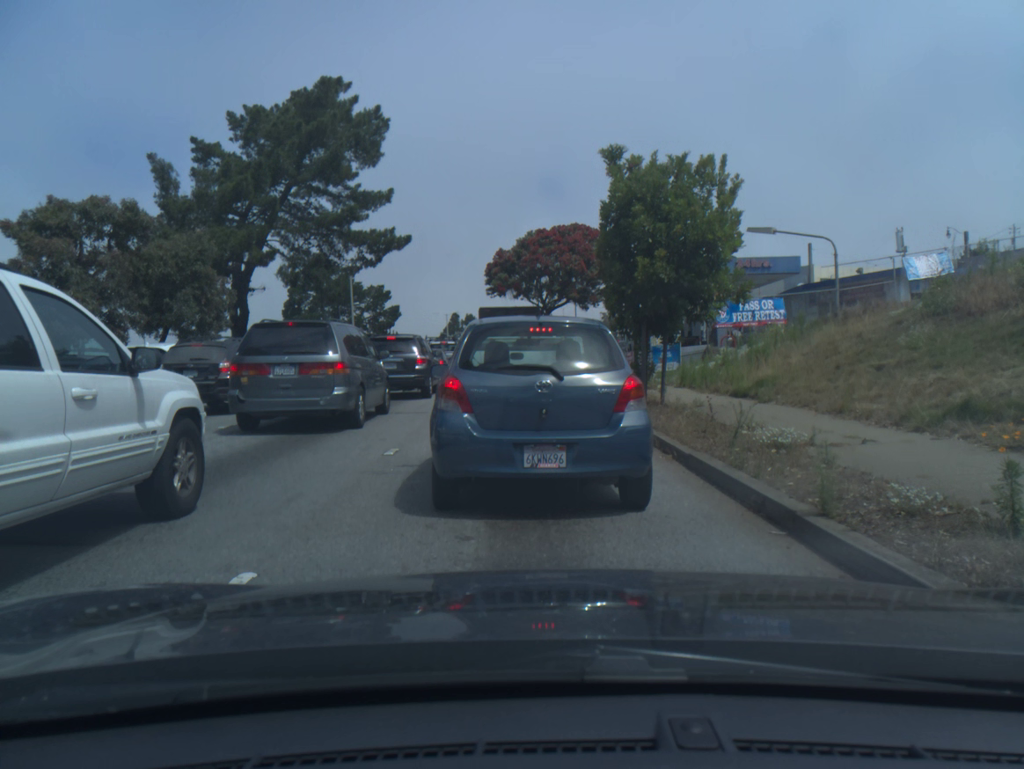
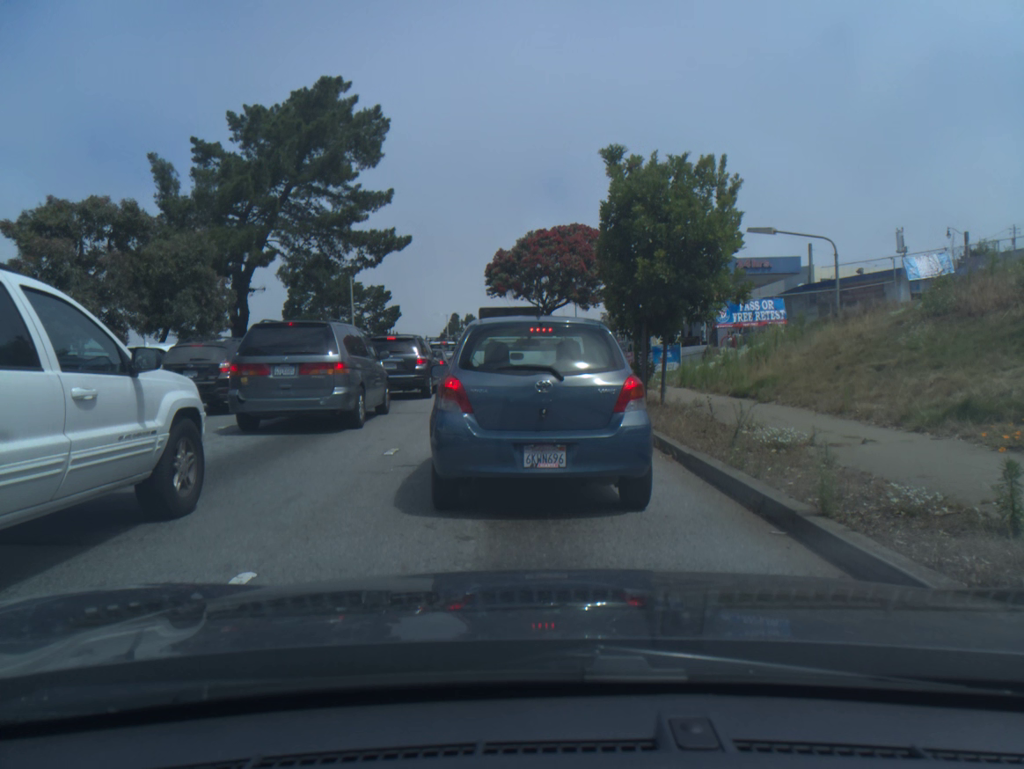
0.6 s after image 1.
(0.0, 0.0) m; 0°
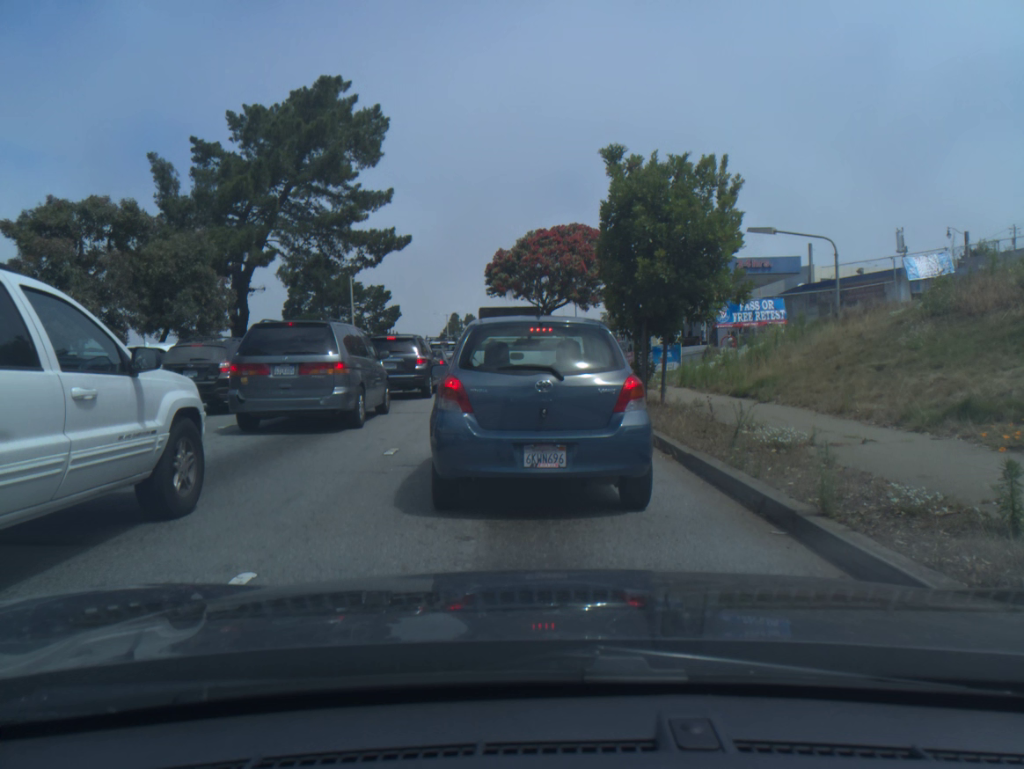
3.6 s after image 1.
(0.0, 0.0) m; 0°
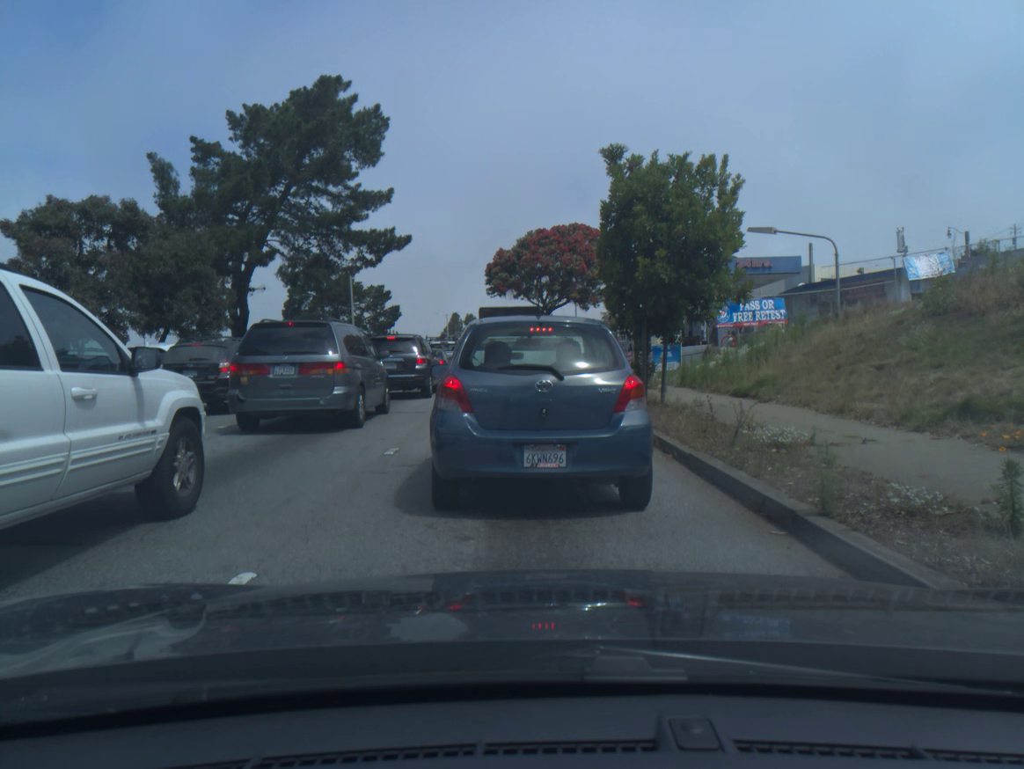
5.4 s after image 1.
(0.0, 0.0) m; 0°
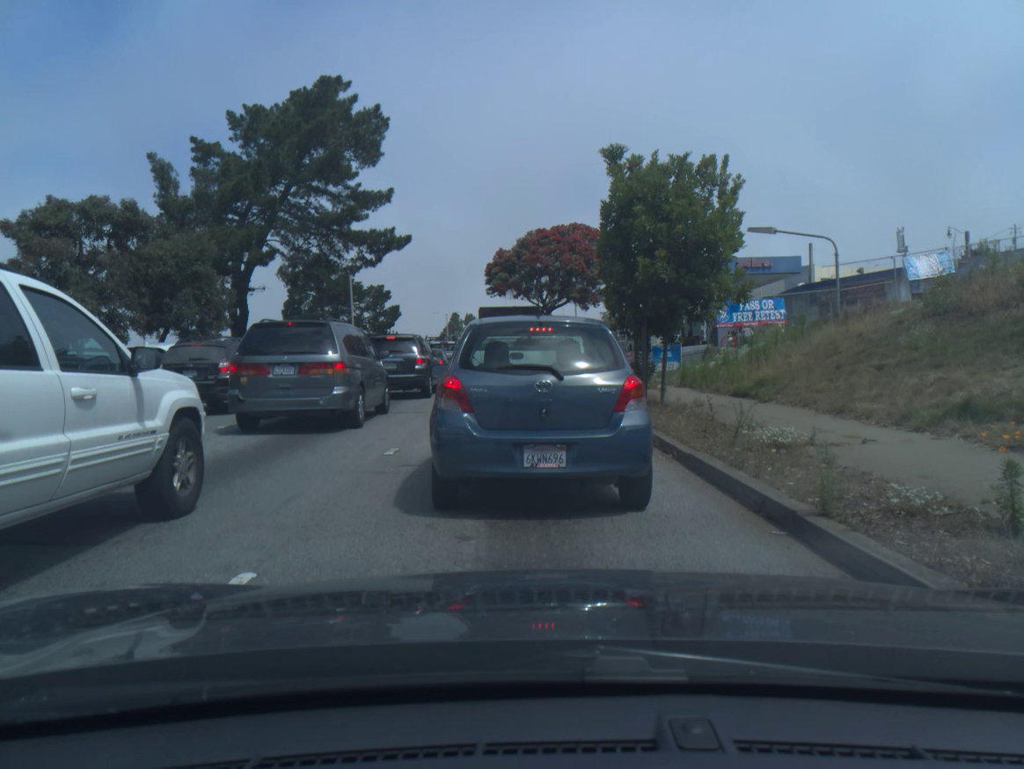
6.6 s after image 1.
(0.0, 0.0) m; 0°
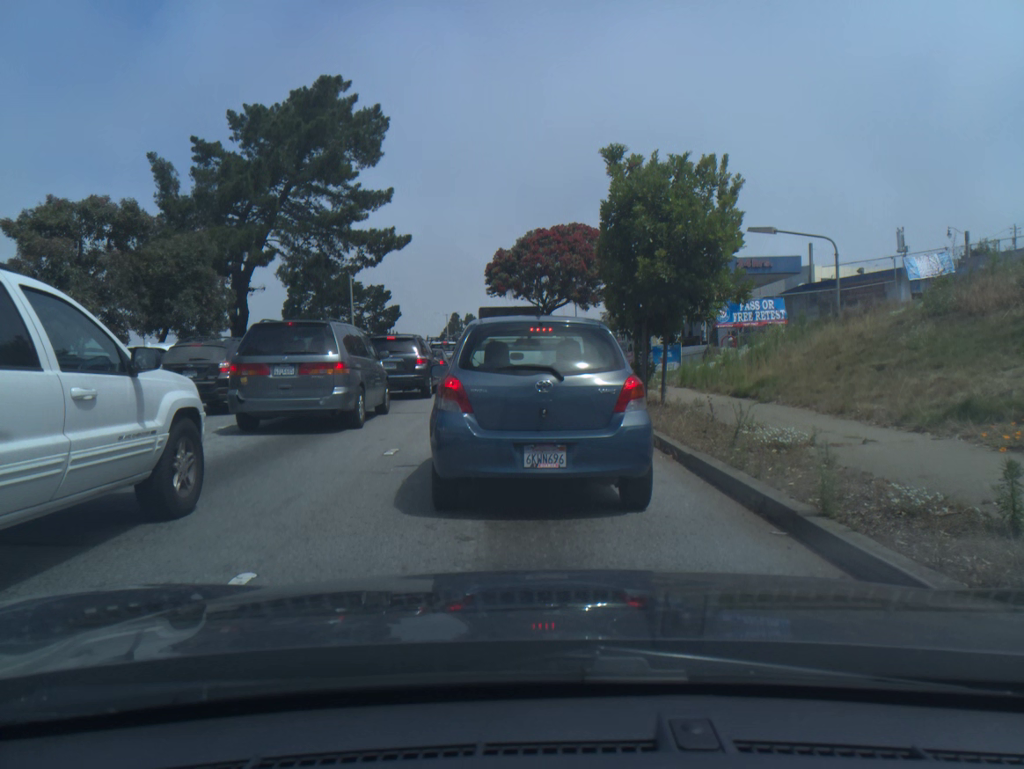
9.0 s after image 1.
(0.0, 0.0) m; 0°
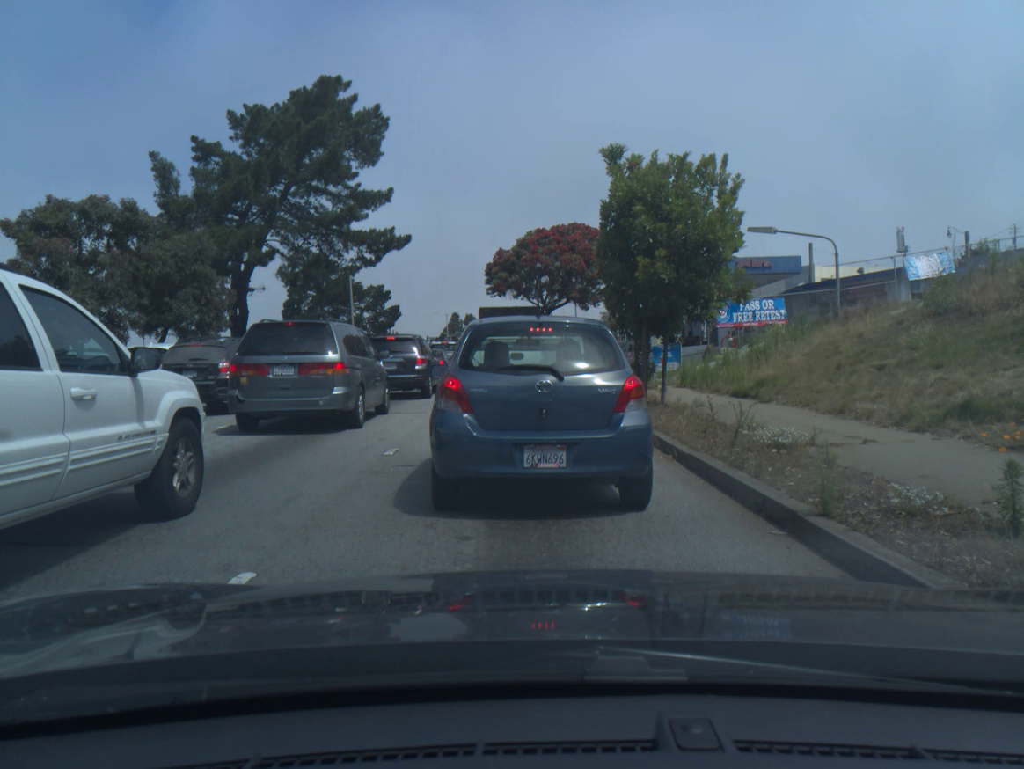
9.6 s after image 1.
(0.0, 0.0) m; 0°
